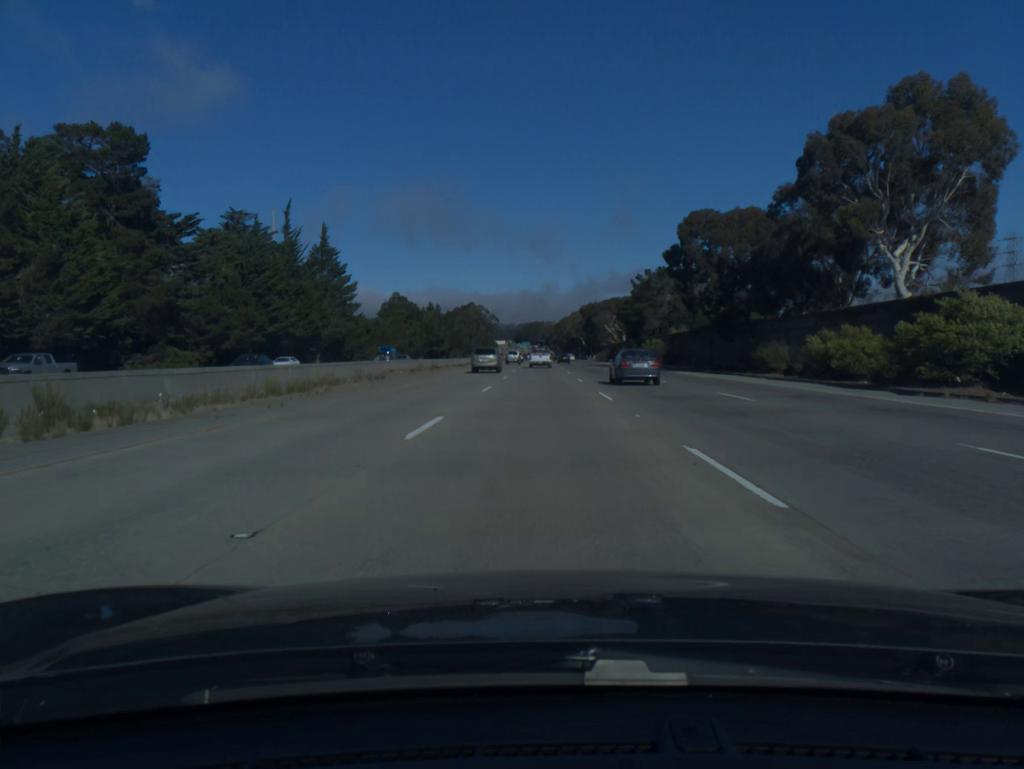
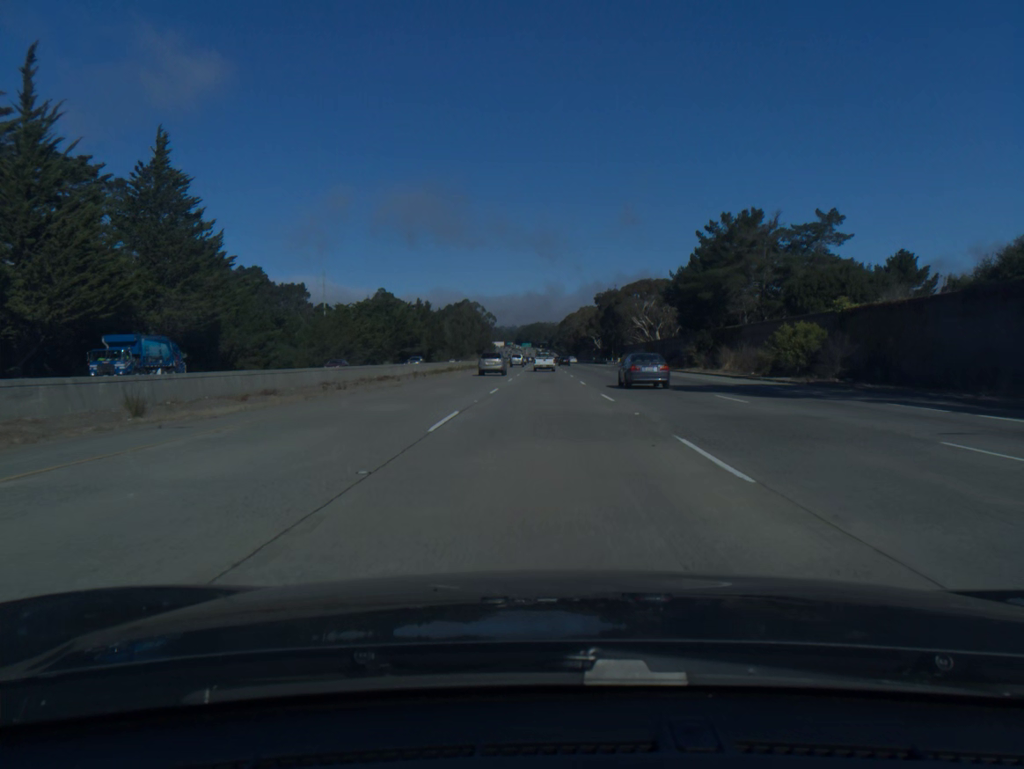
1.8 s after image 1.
(-0.2, +57.0) m; 0°
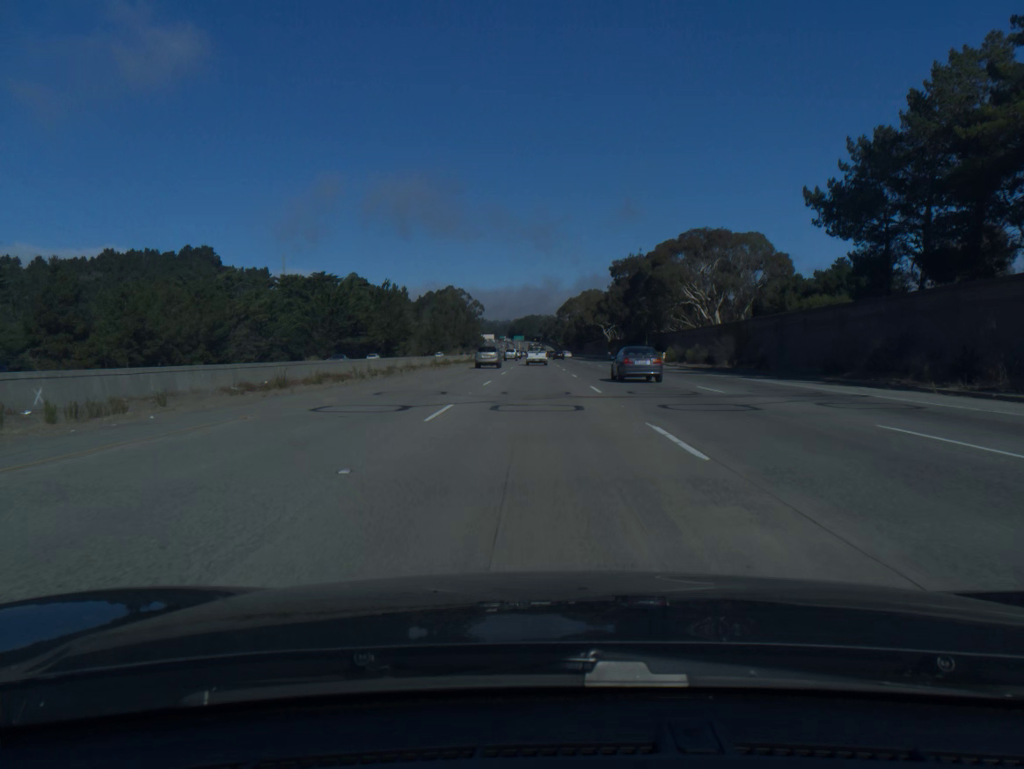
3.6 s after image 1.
(+0.3, +57.2) m; 0°
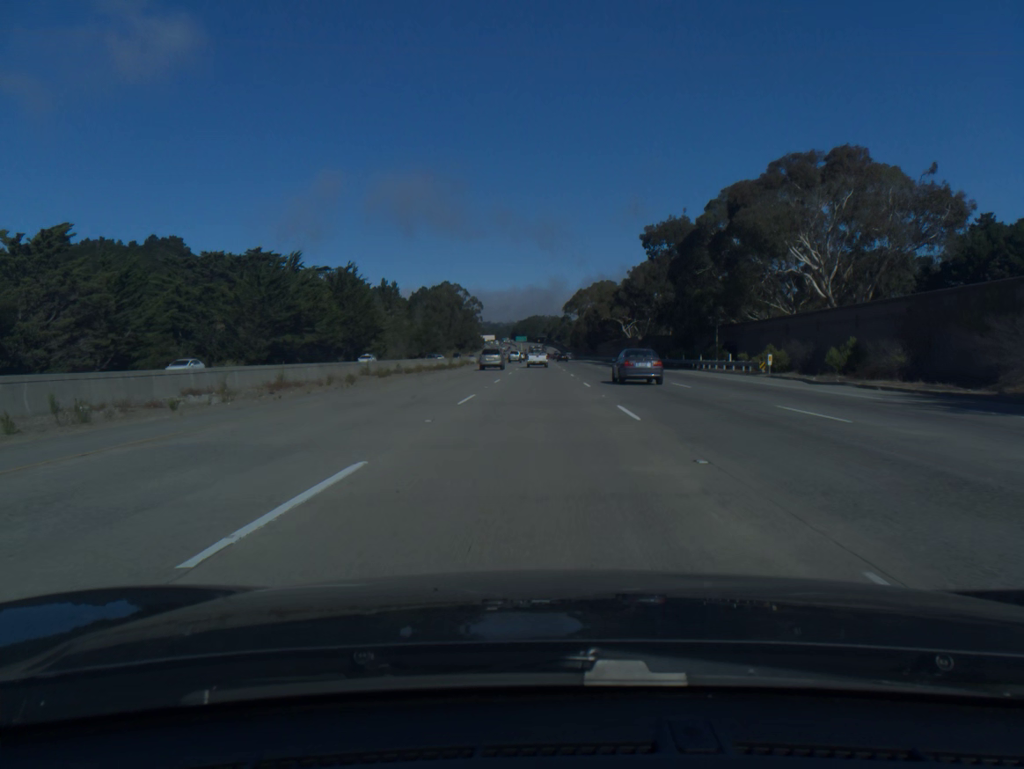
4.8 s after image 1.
(-0.1, +38.3) m; 0°
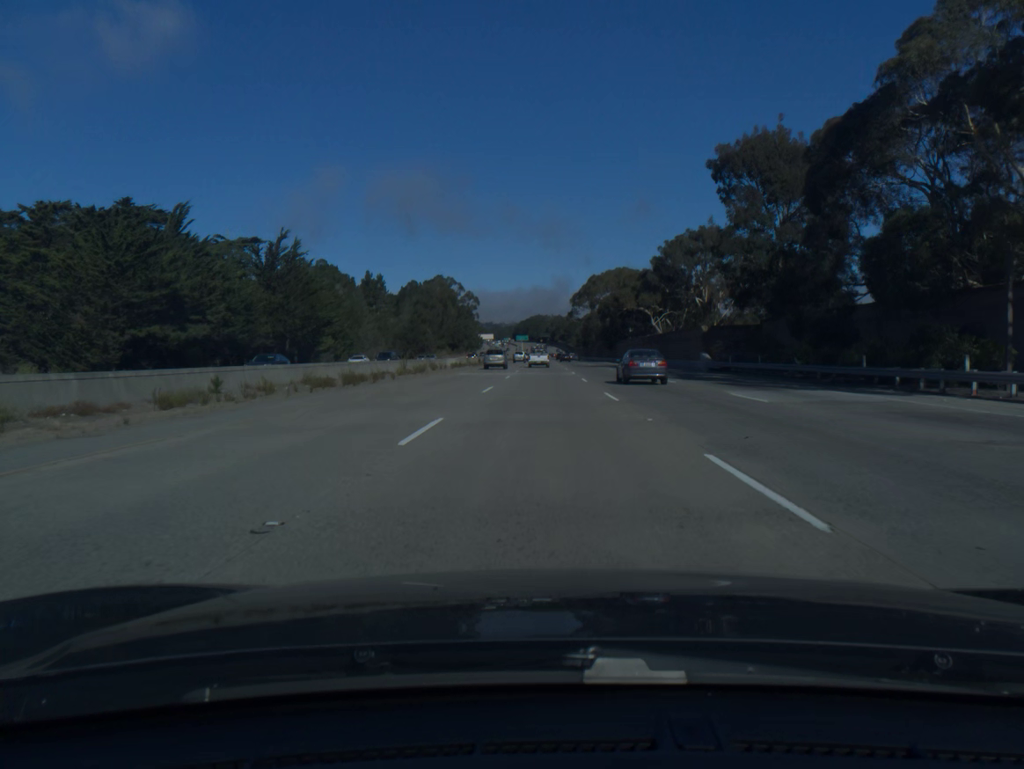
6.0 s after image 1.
(-0.1, +38.4) m; 0°
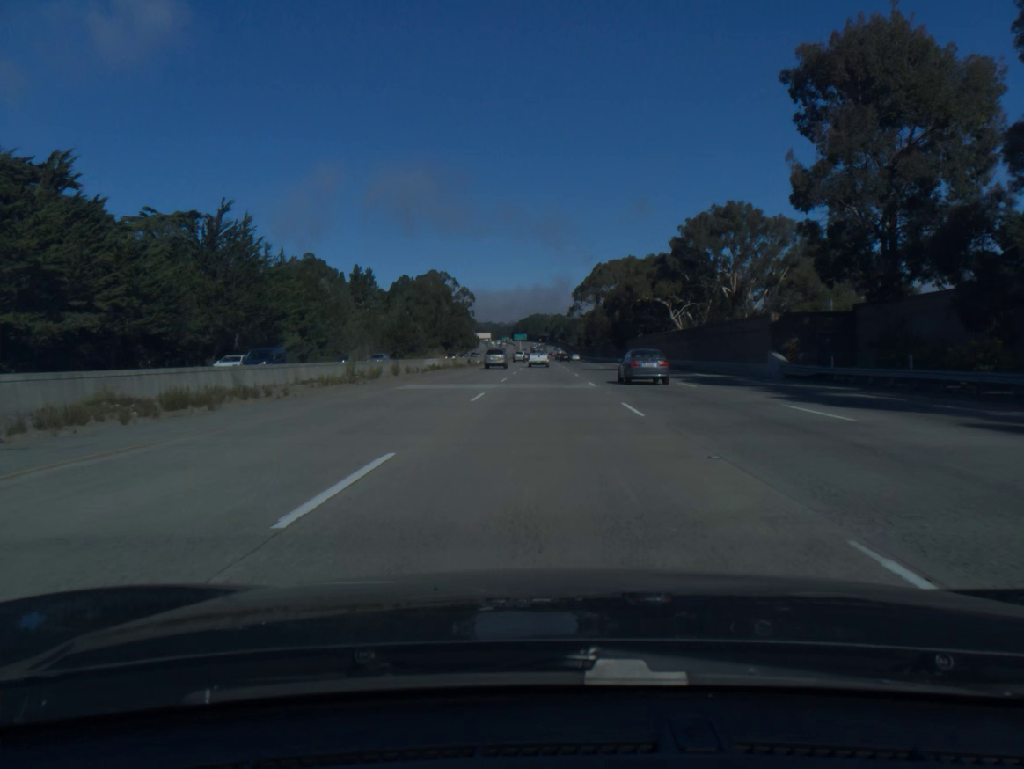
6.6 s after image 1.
(0.0, +19.3) m; 0°
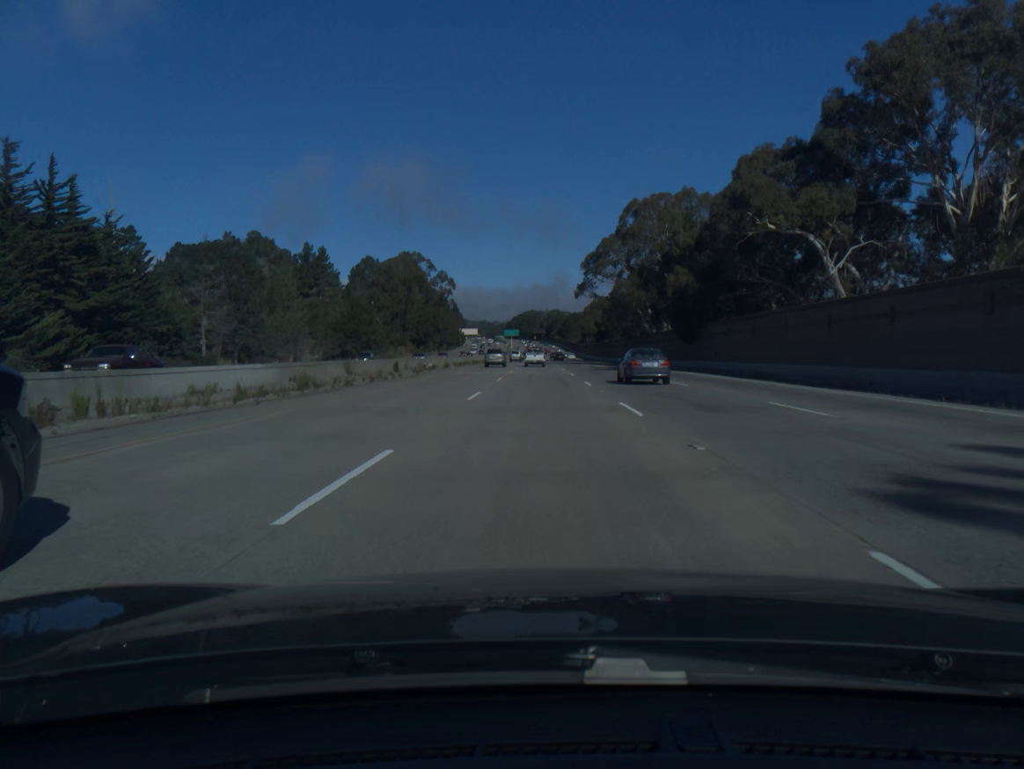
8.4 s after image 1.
(+0.2, +58.2) m; 0°
